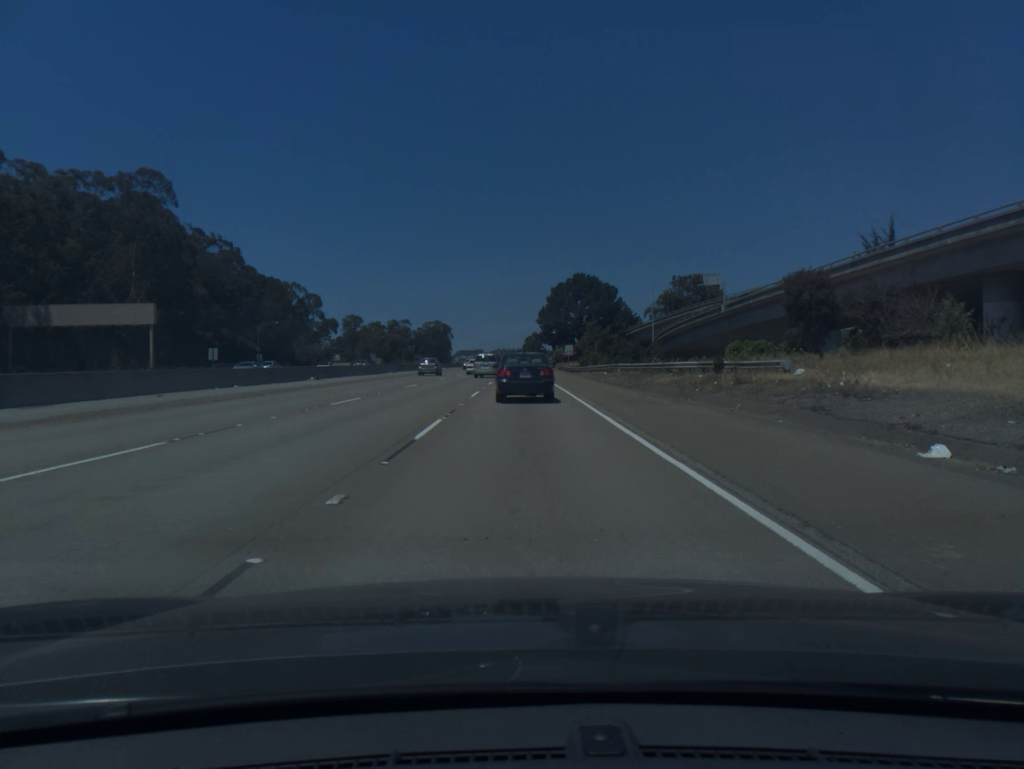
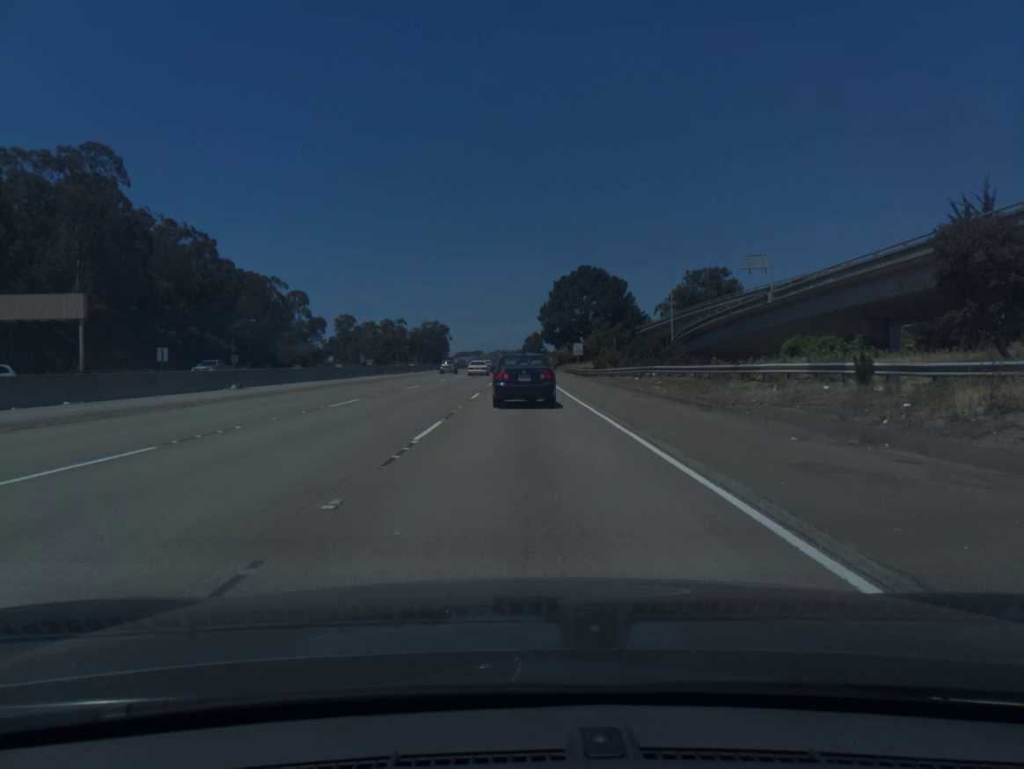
(0.0, +14.6) m; 0°
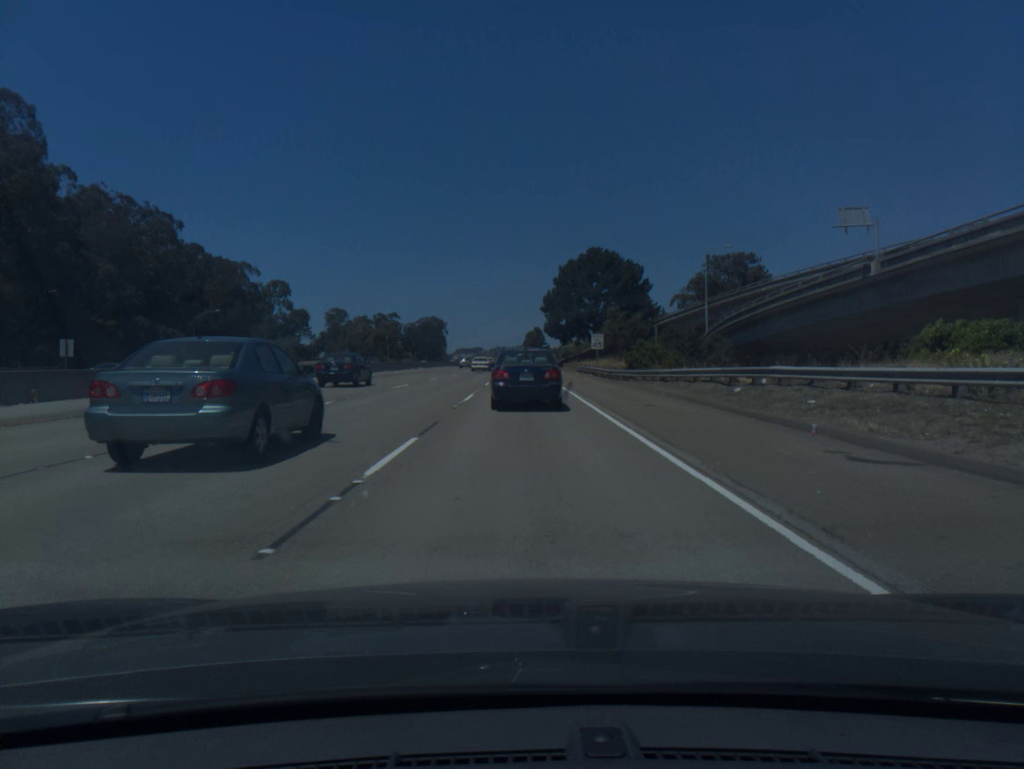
(+0.1, +18.6) m; 0°
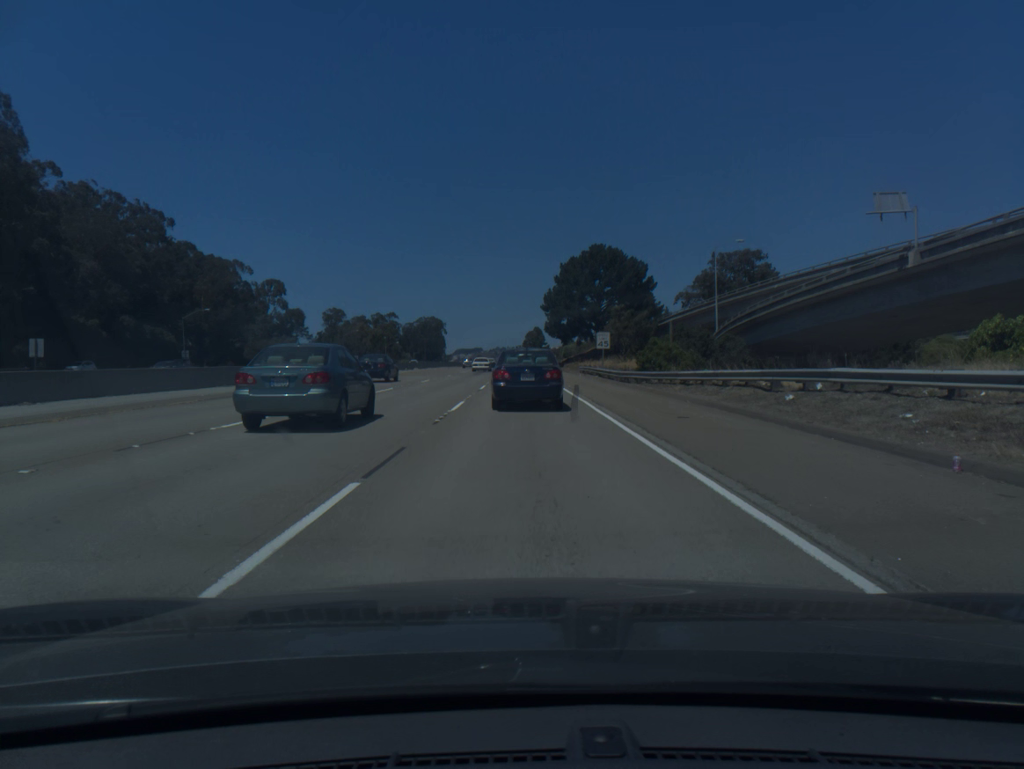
(0.0, +4.3) m; 0°
